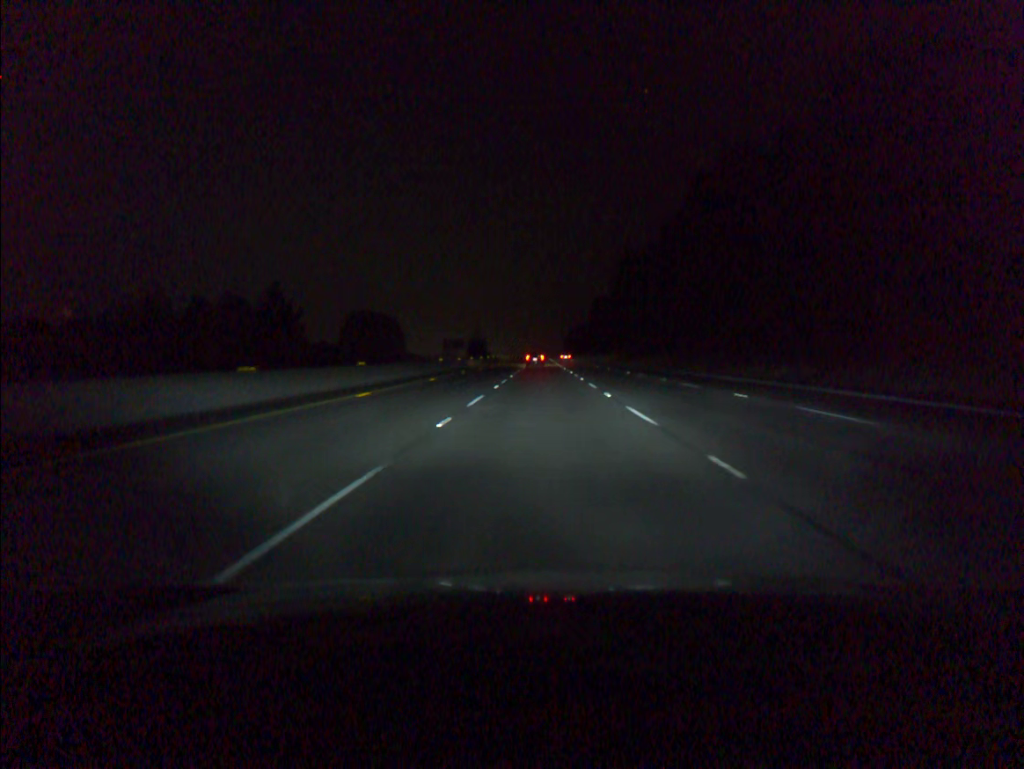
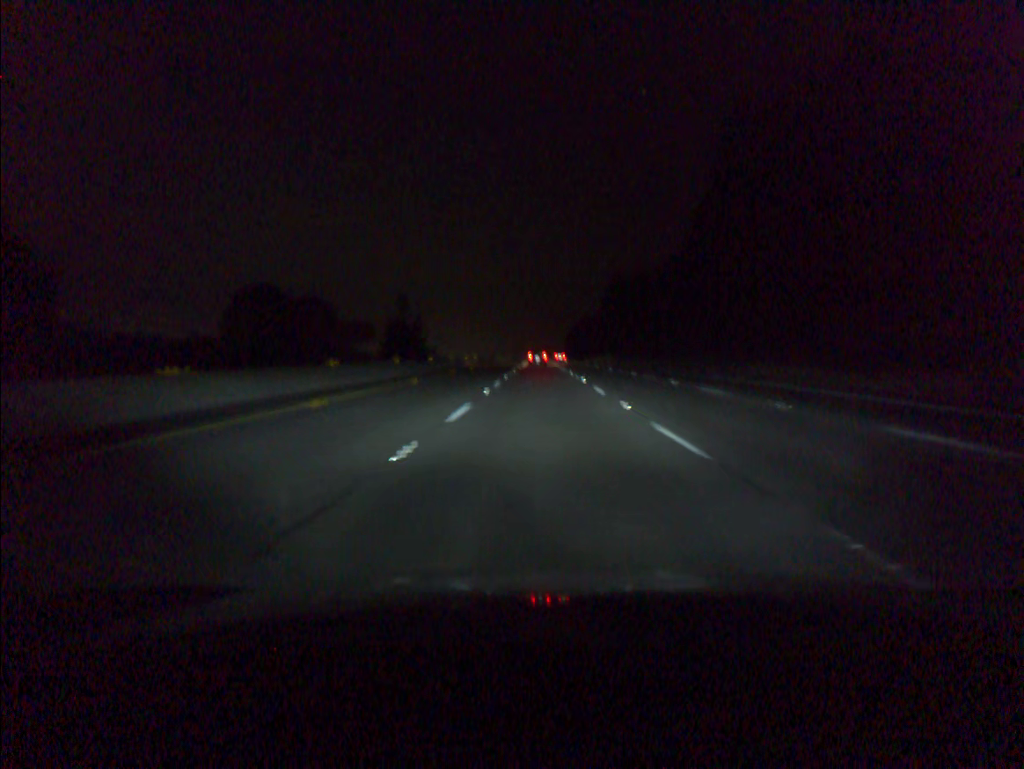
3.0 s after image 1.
(0.0, +92.0) m; 0°
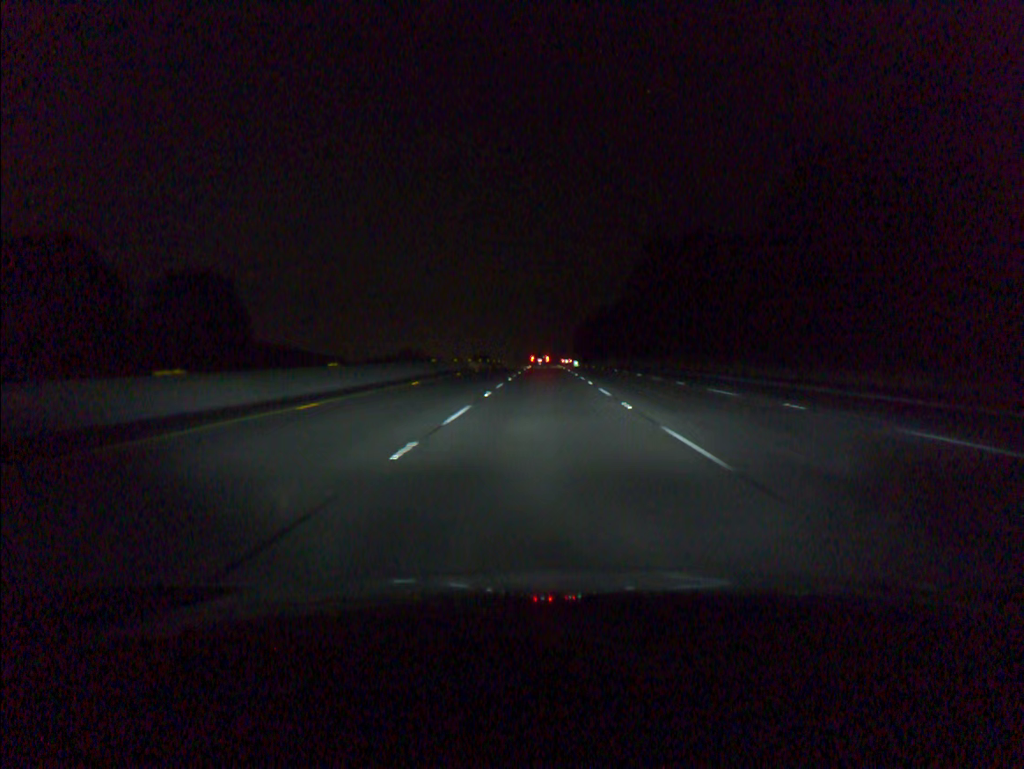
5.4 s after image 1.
(-0.3, +73.7) m; 0°
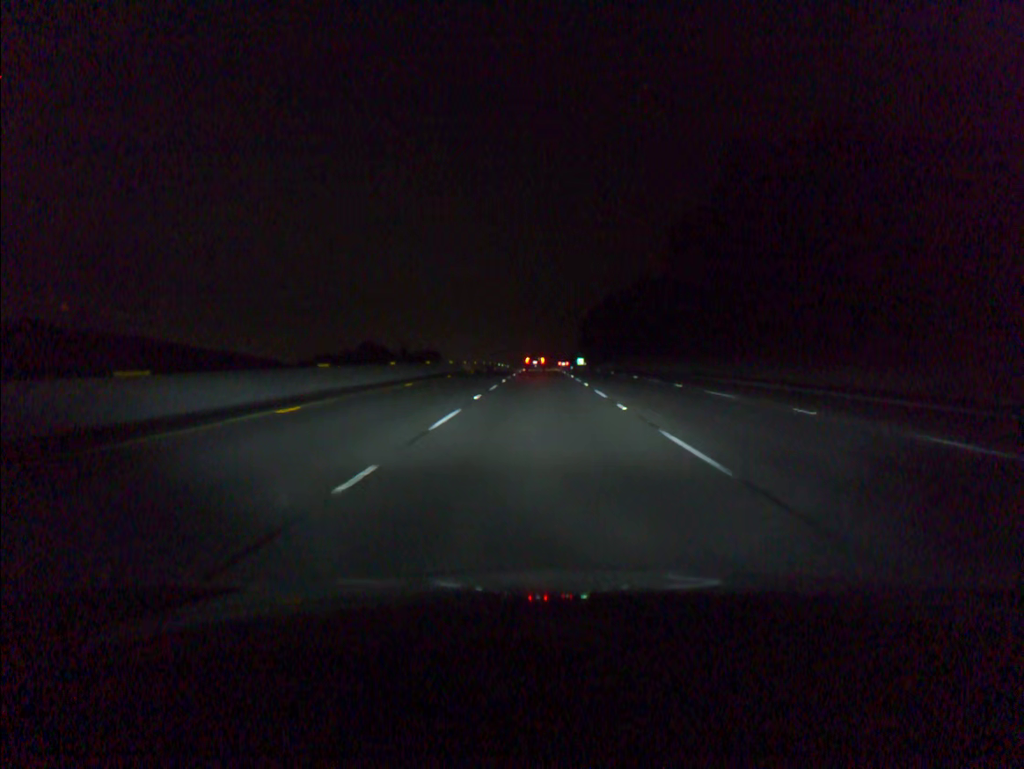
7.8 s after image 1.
(+0.3, +73.8) m; 0°
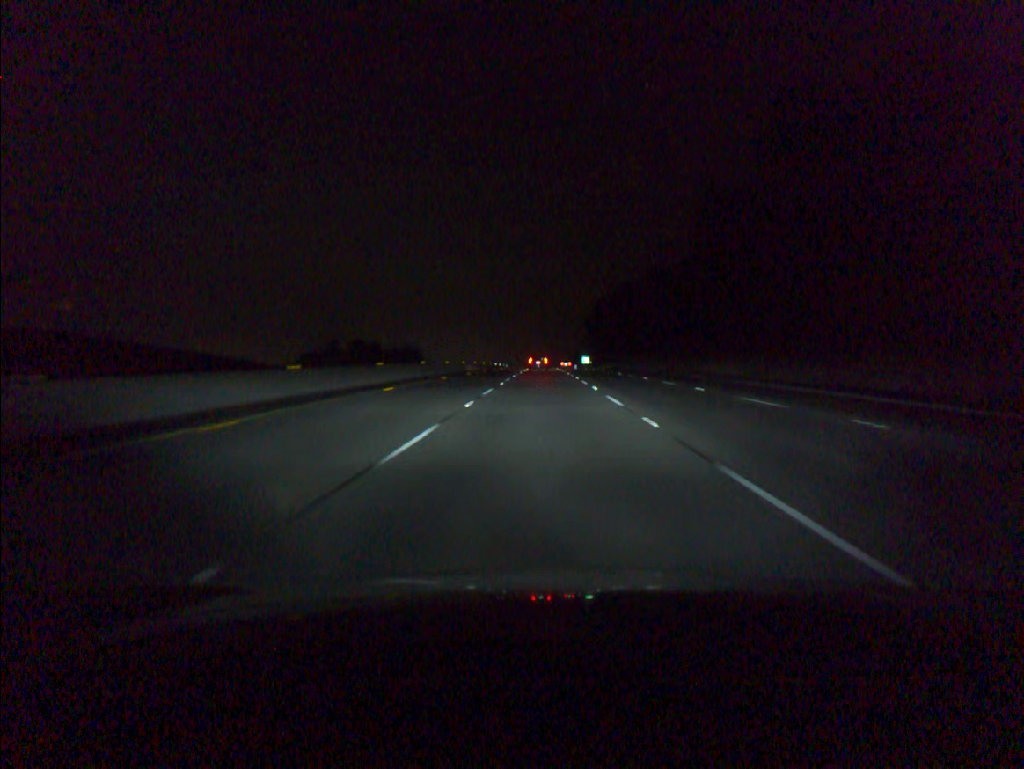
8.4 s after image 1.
(0.0, +18.5) m; 0°
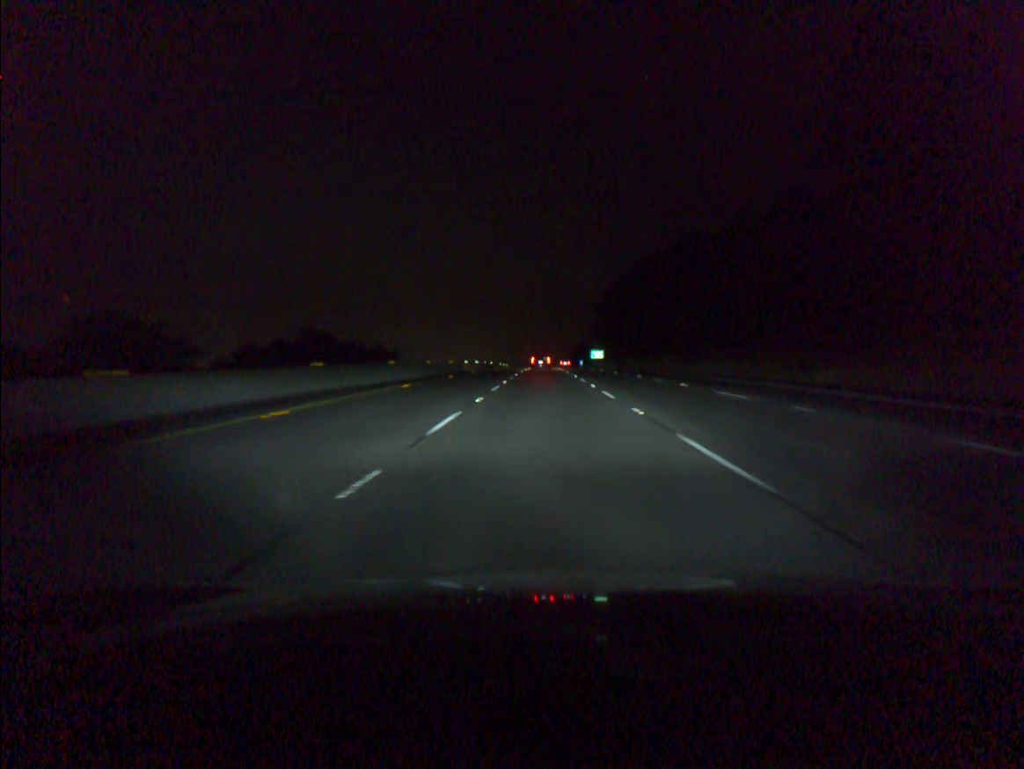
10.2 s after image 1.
(-0.1, +55.5) m; 0°
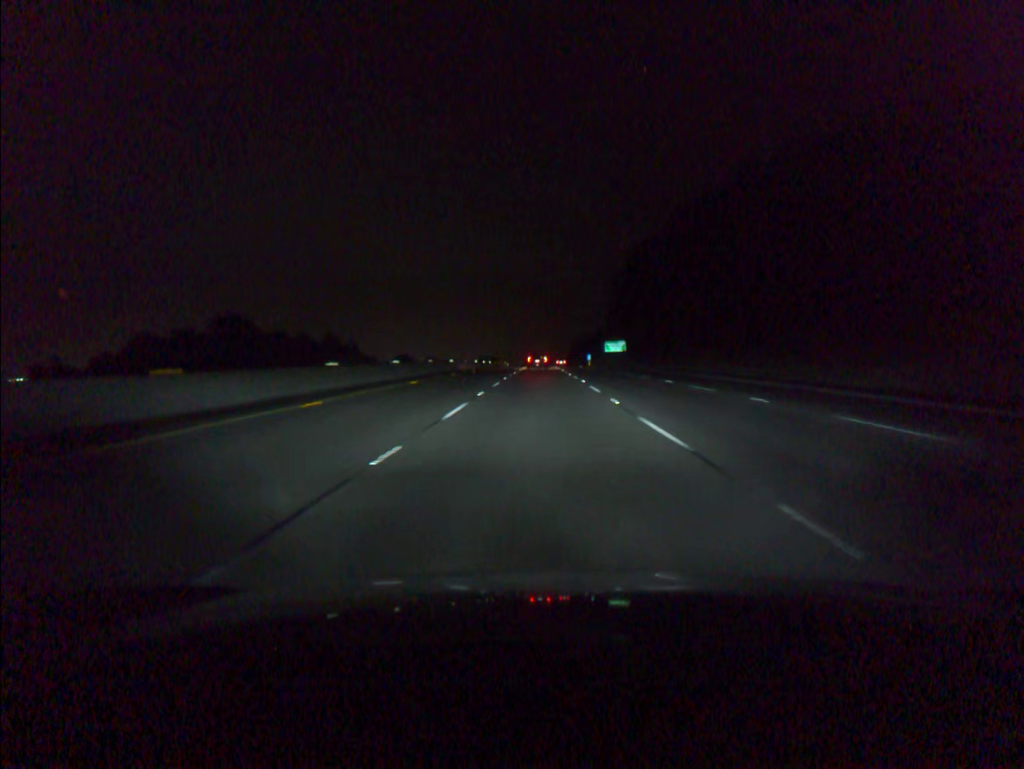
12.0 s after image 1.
(+0.1, +55.4) m; 0°
